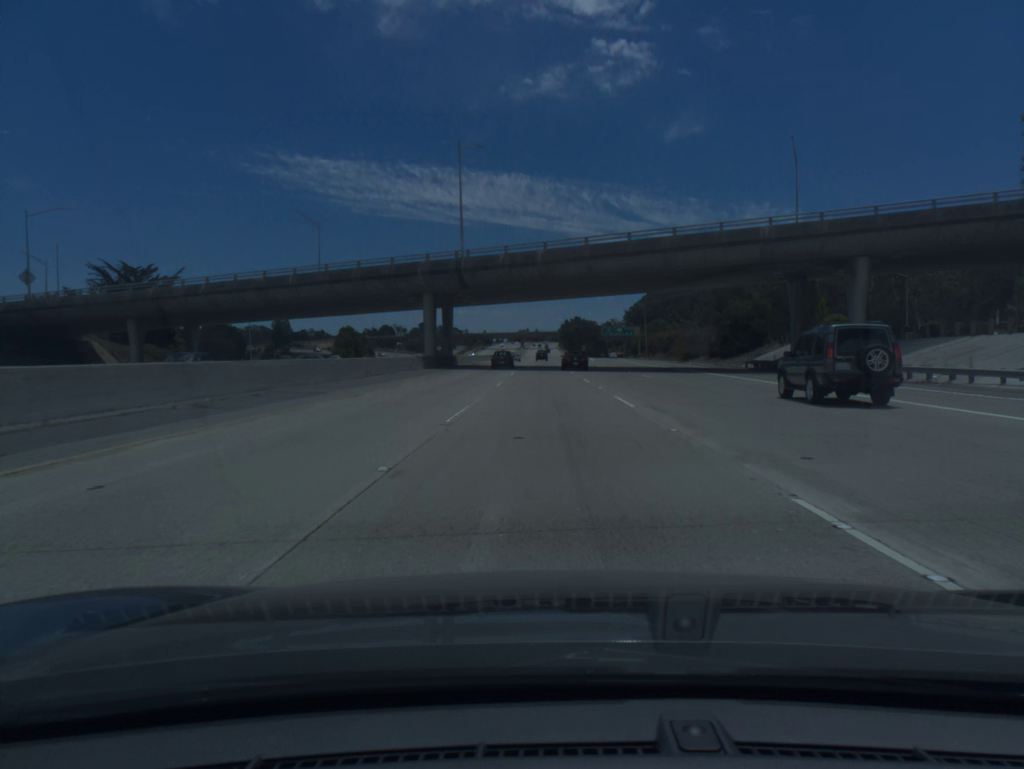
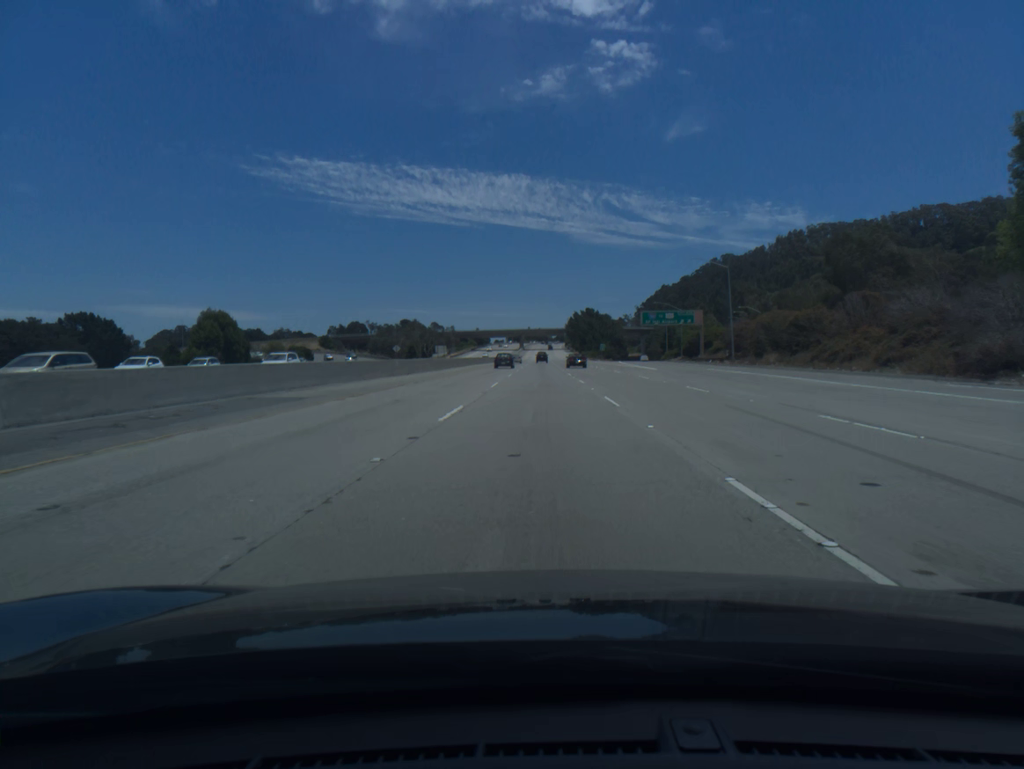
(+0.1, +73.5) m; 0°
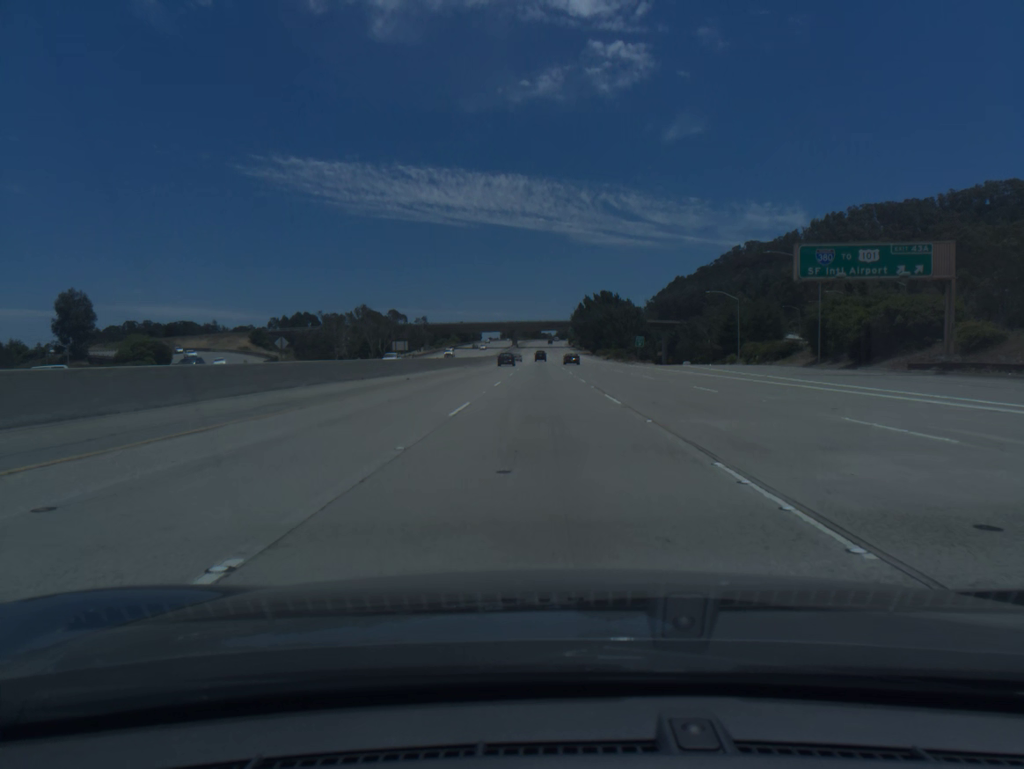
(-0.2, +73.2) m; 0°
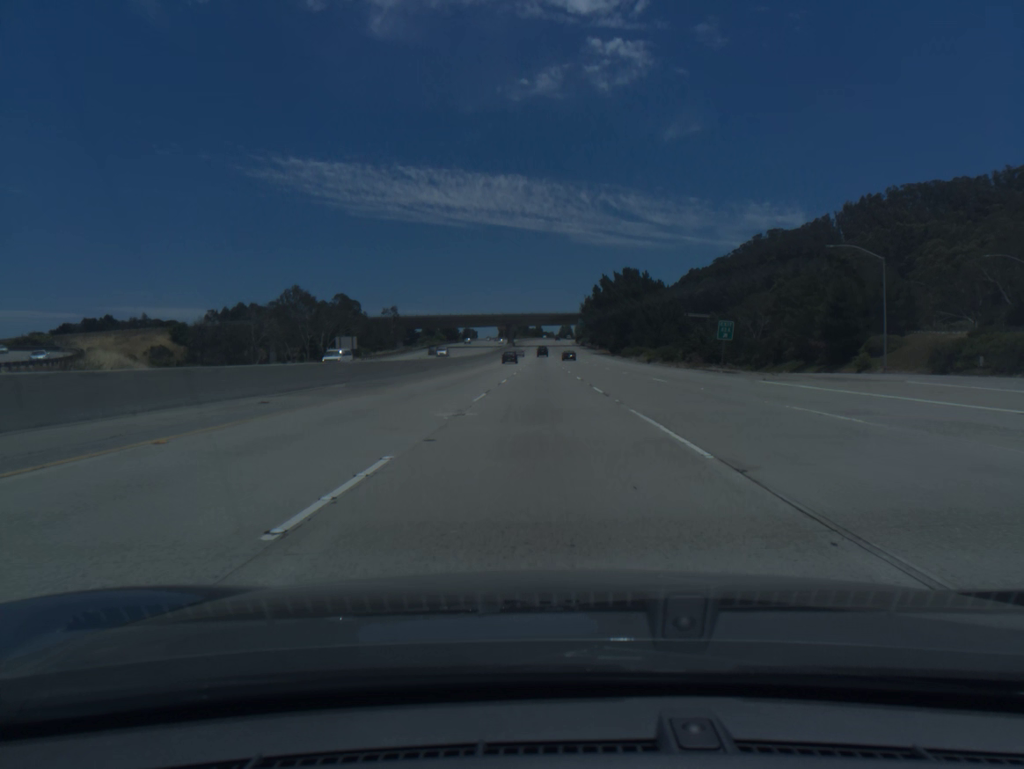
(0.0, +54.8) m; 0°
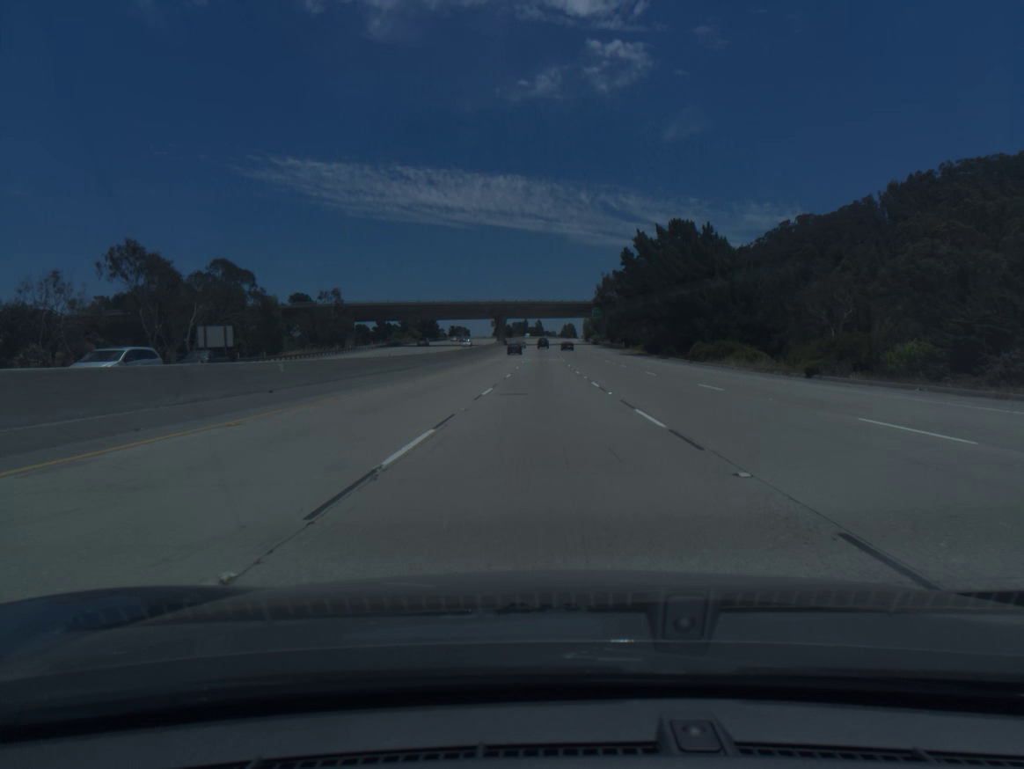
(0.0, +54.8) m; 0°
